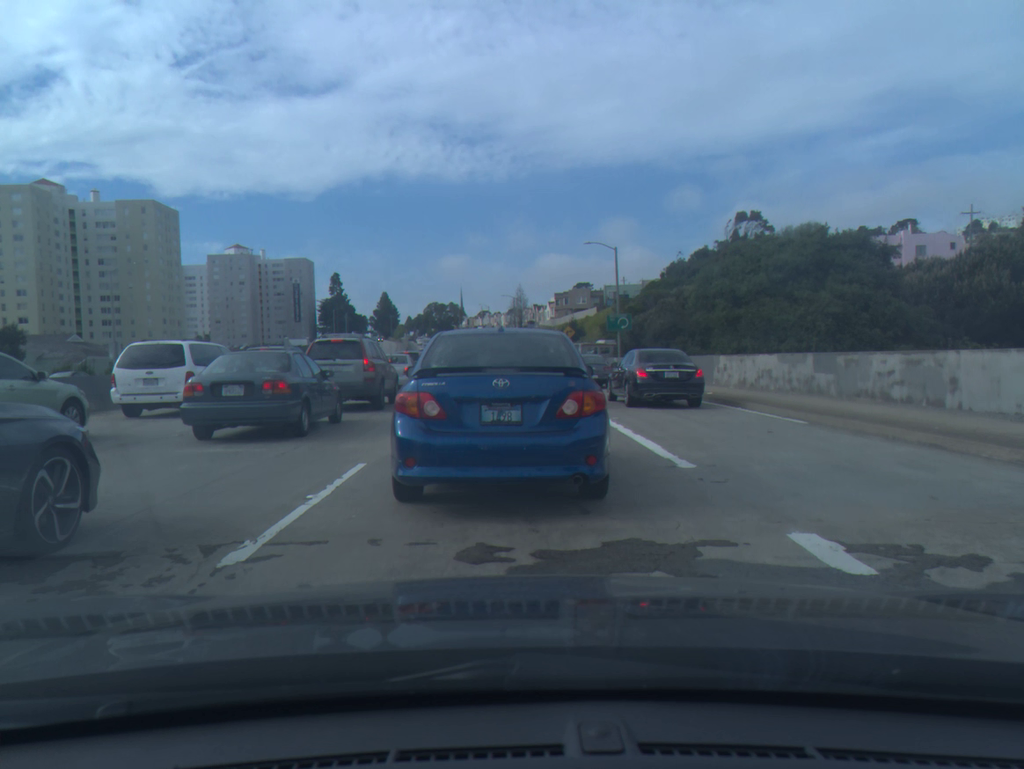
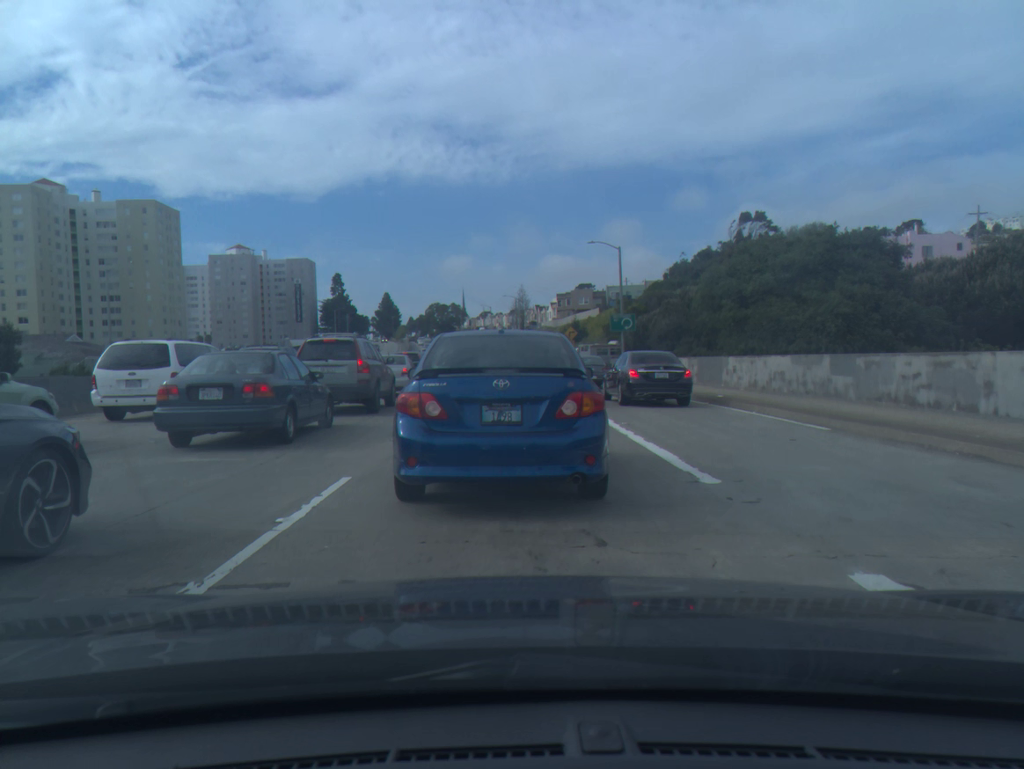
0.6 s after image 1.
(0.0, +0.9) m; -3°
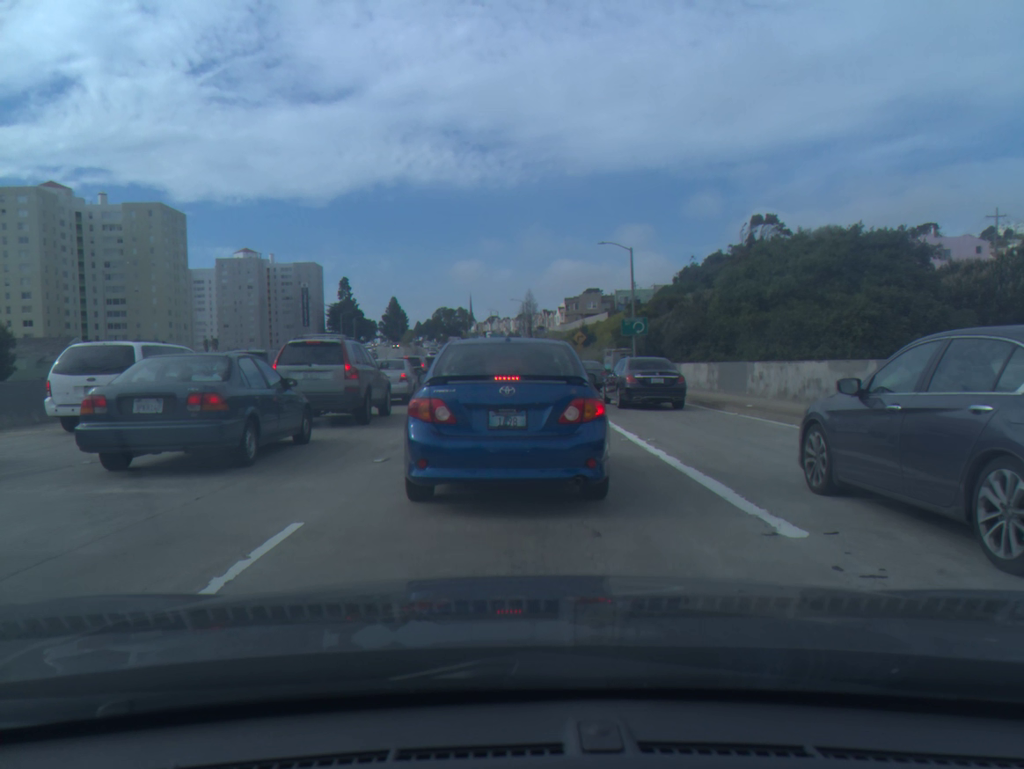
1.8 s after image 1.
(+0.1, +2.1) m; +1°
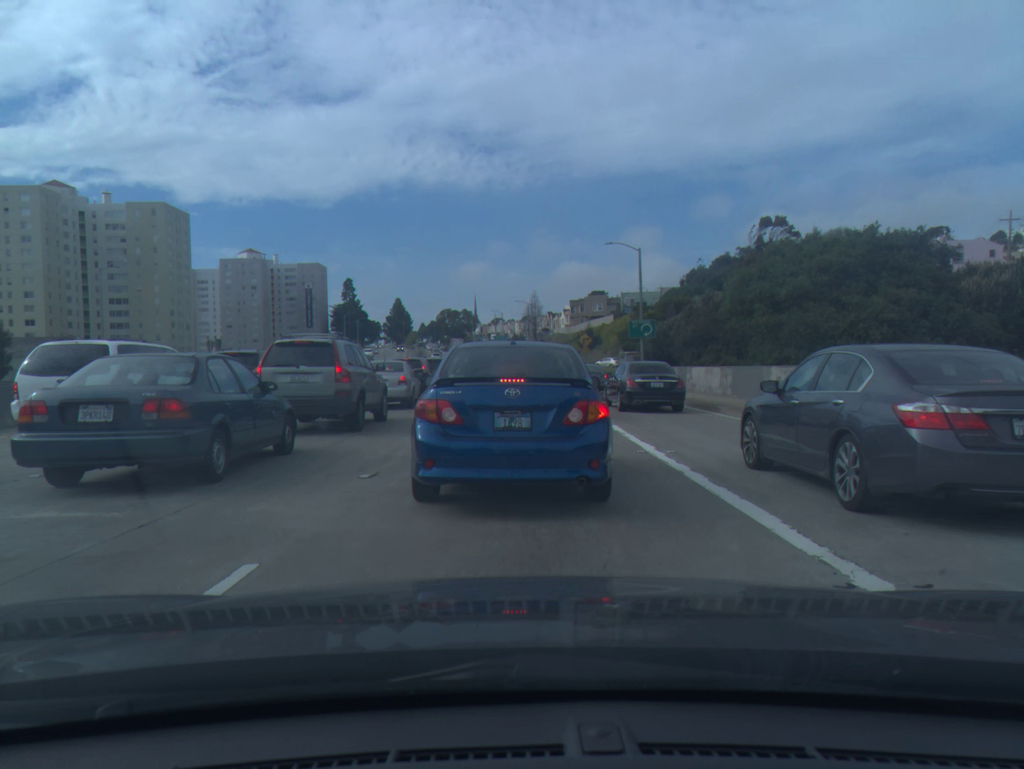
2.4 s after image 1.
(0.0, +1.2) m; +2°
